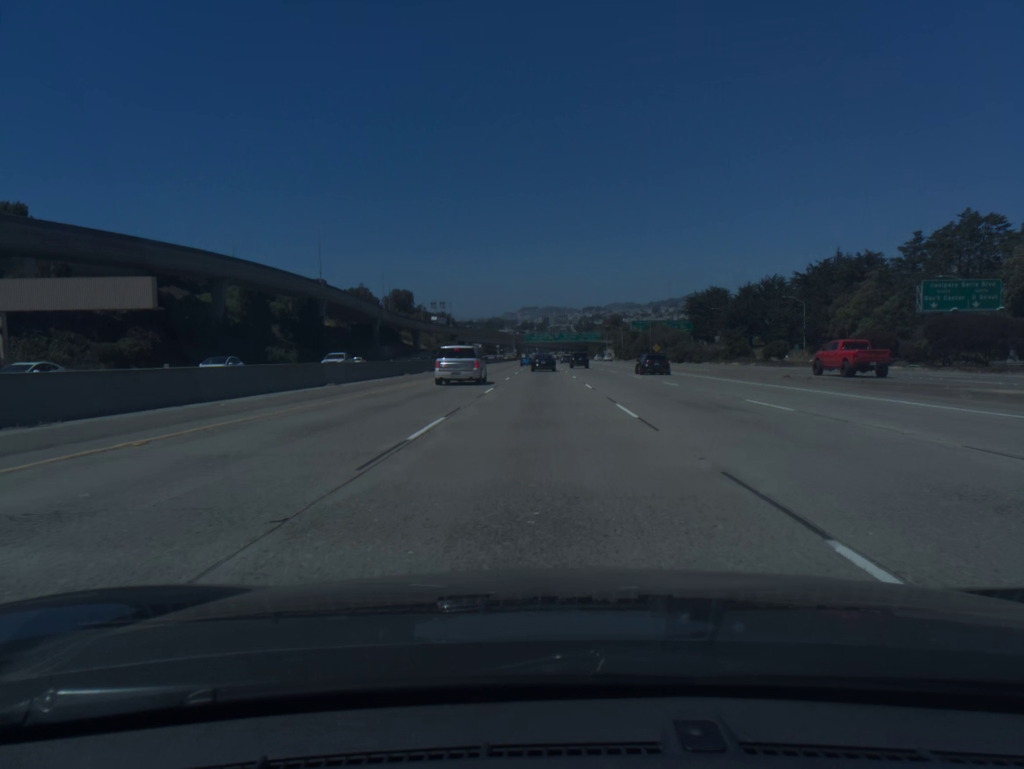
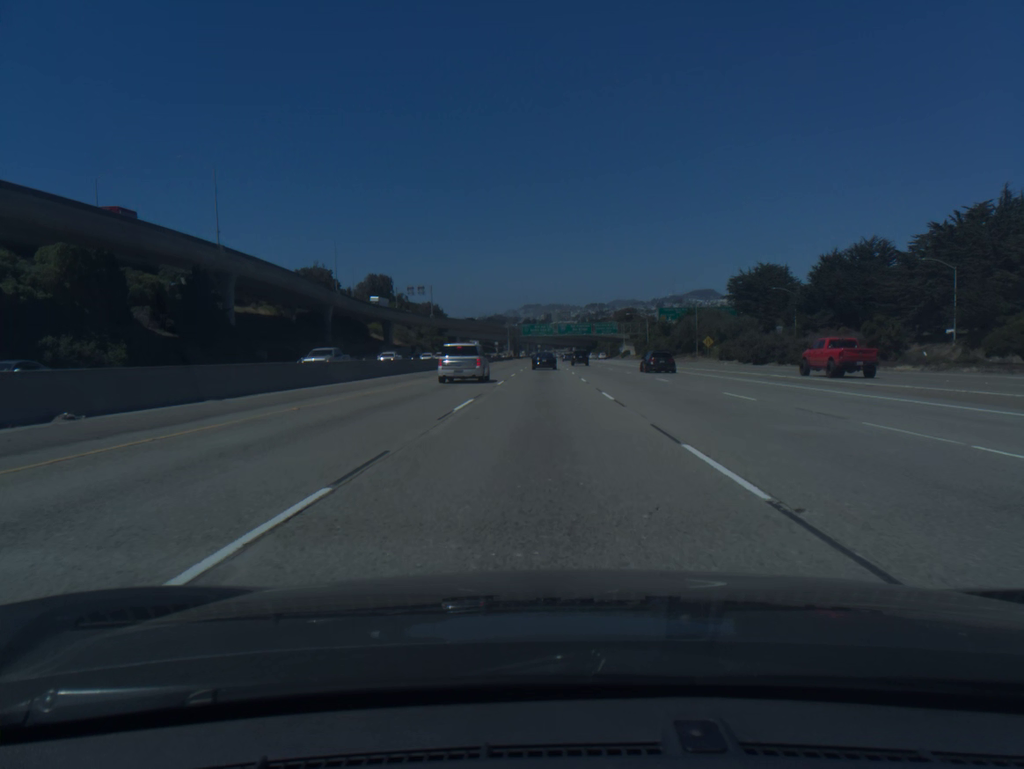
(-0.1, +51.9) m; 0°
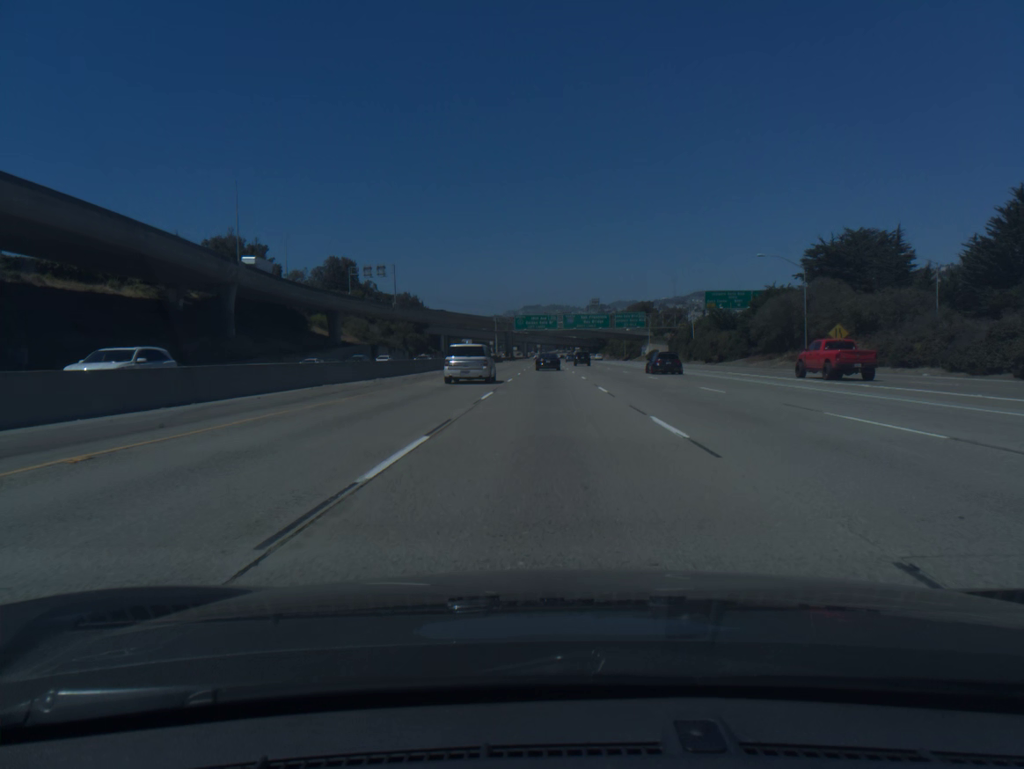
(-0.1, +52.2) m; 0°
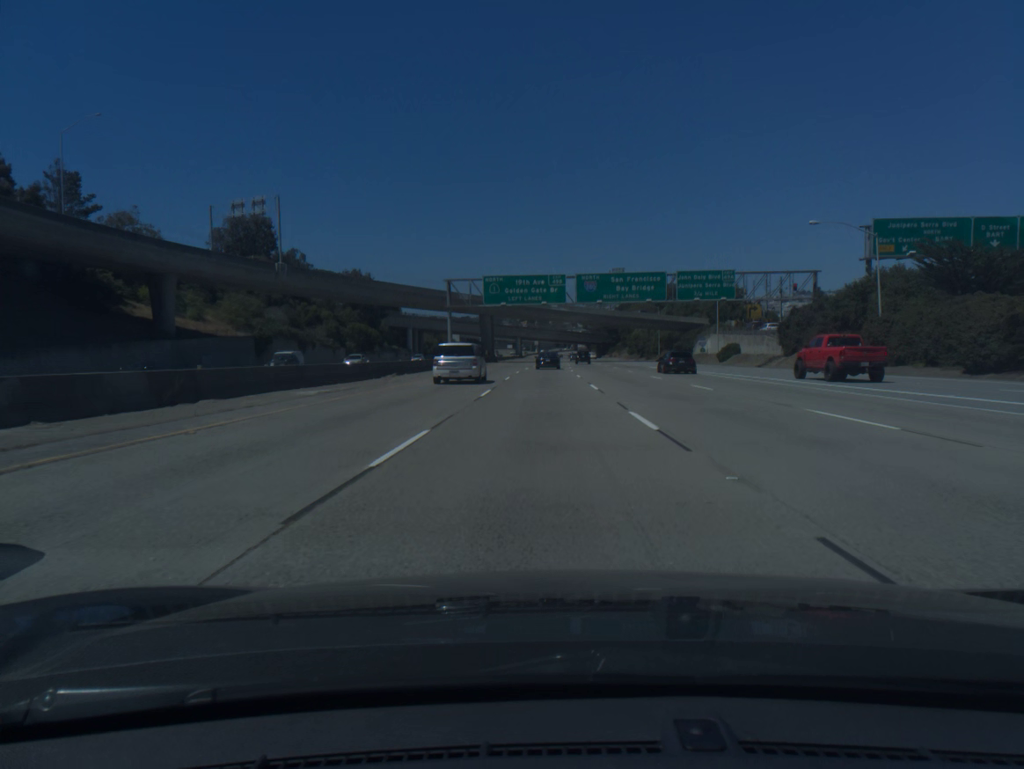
(+0.2, +69.9) m; 0°
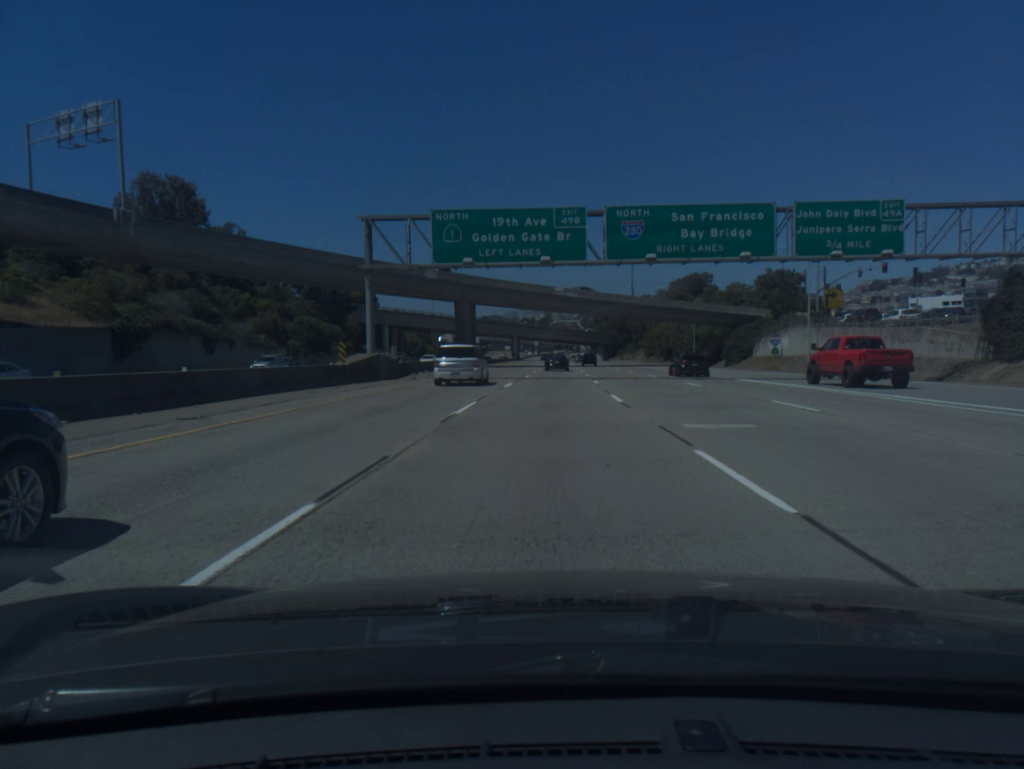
(-0.1, +35.0) m; 0°
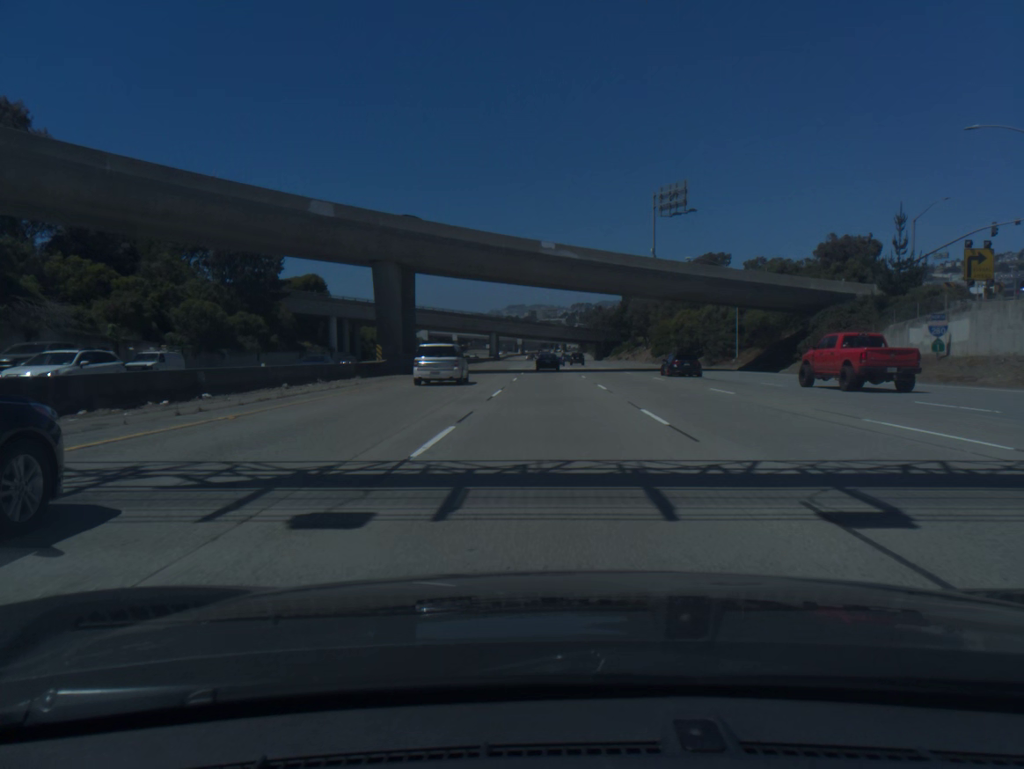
(+0.3, +35.2) m; +1°
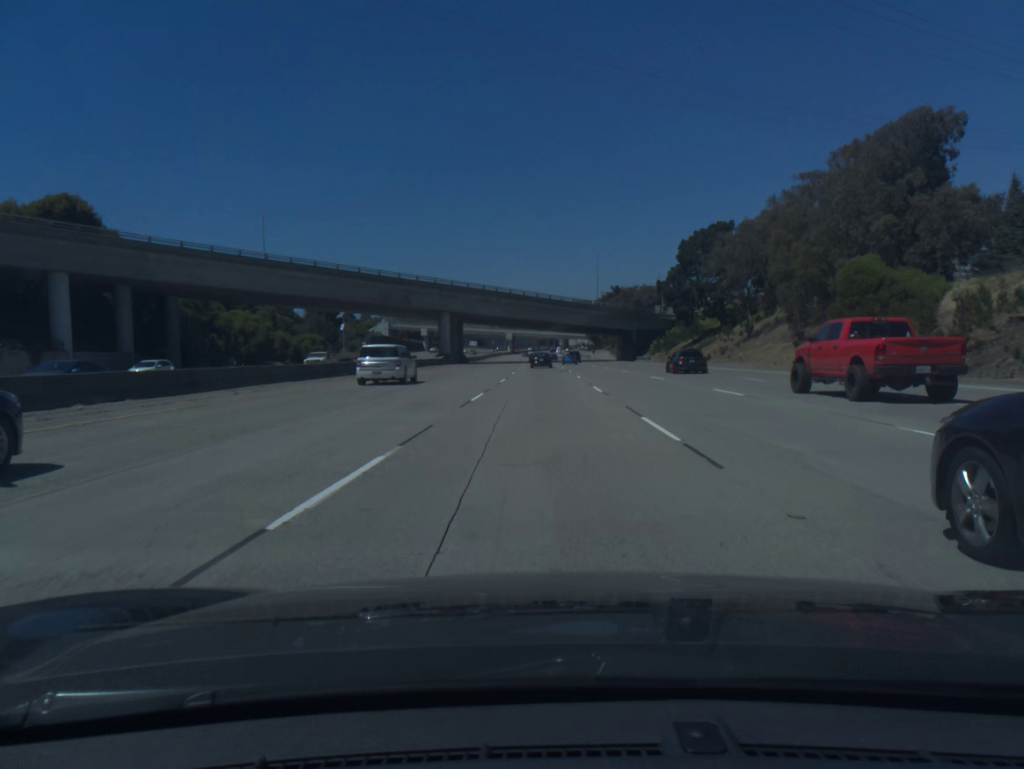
(+0.7, +88.7) m; 0°
